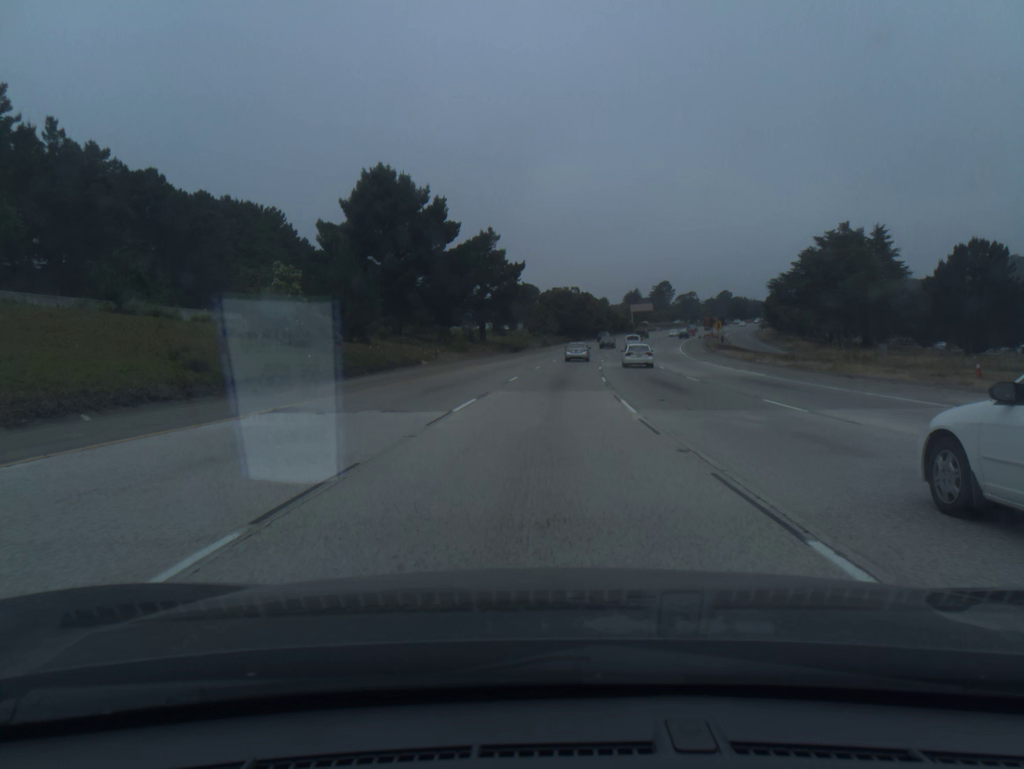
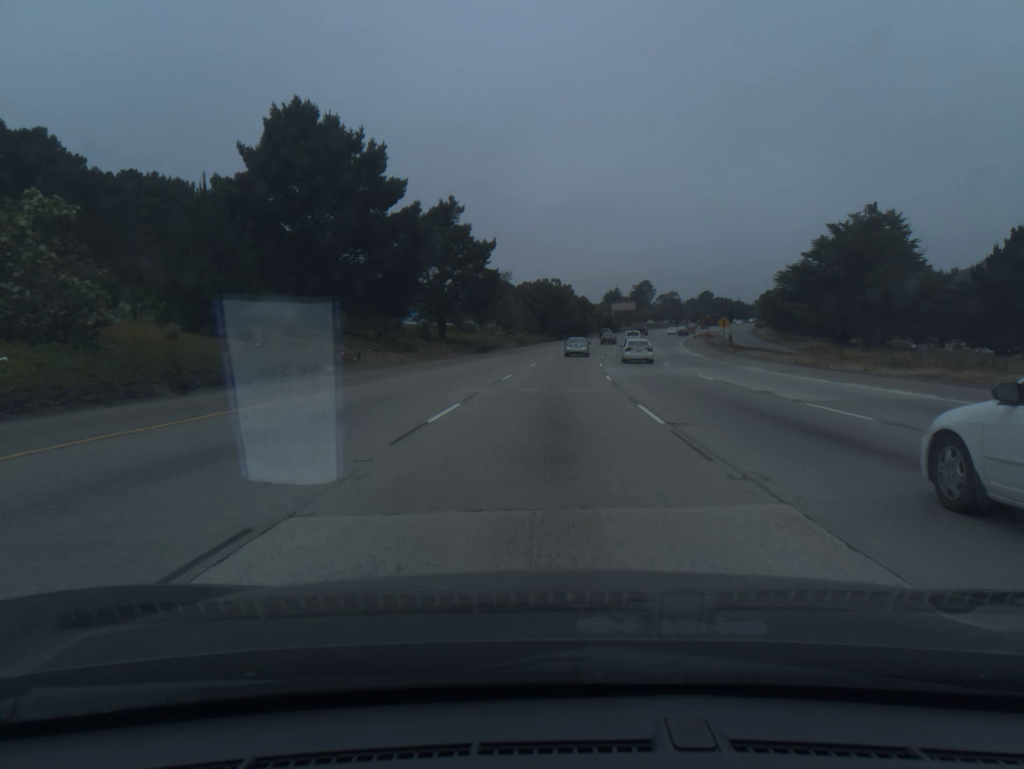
(+0.2, +18.0) m; +2°
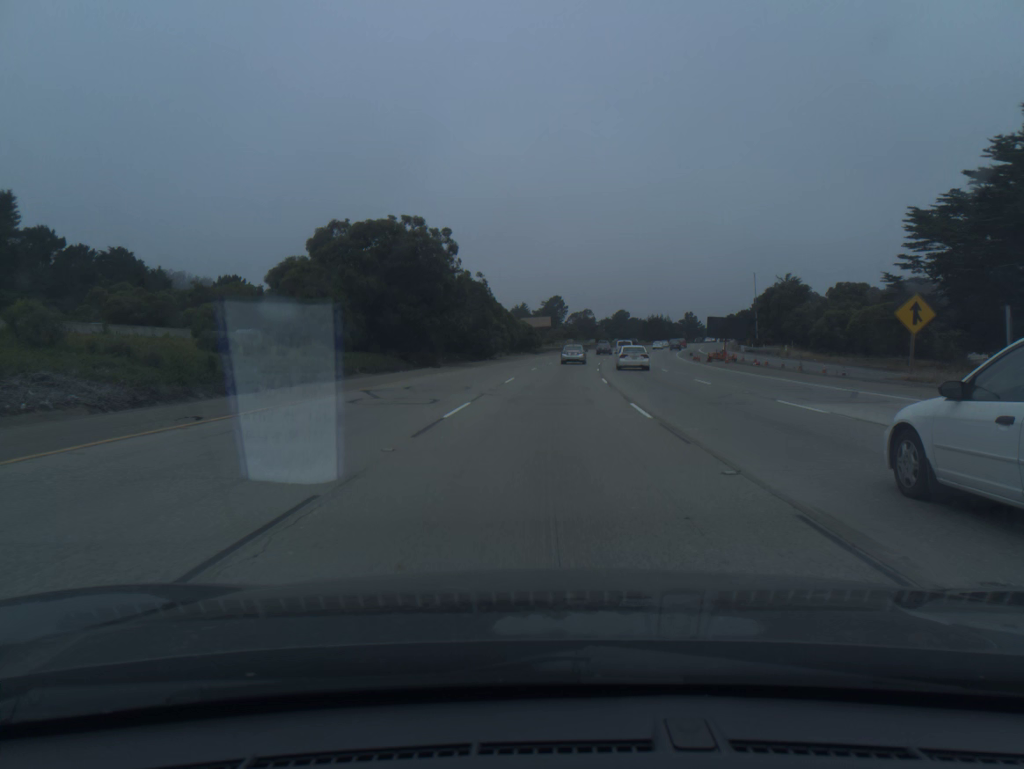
(+4.4, +71.1) m; +7°
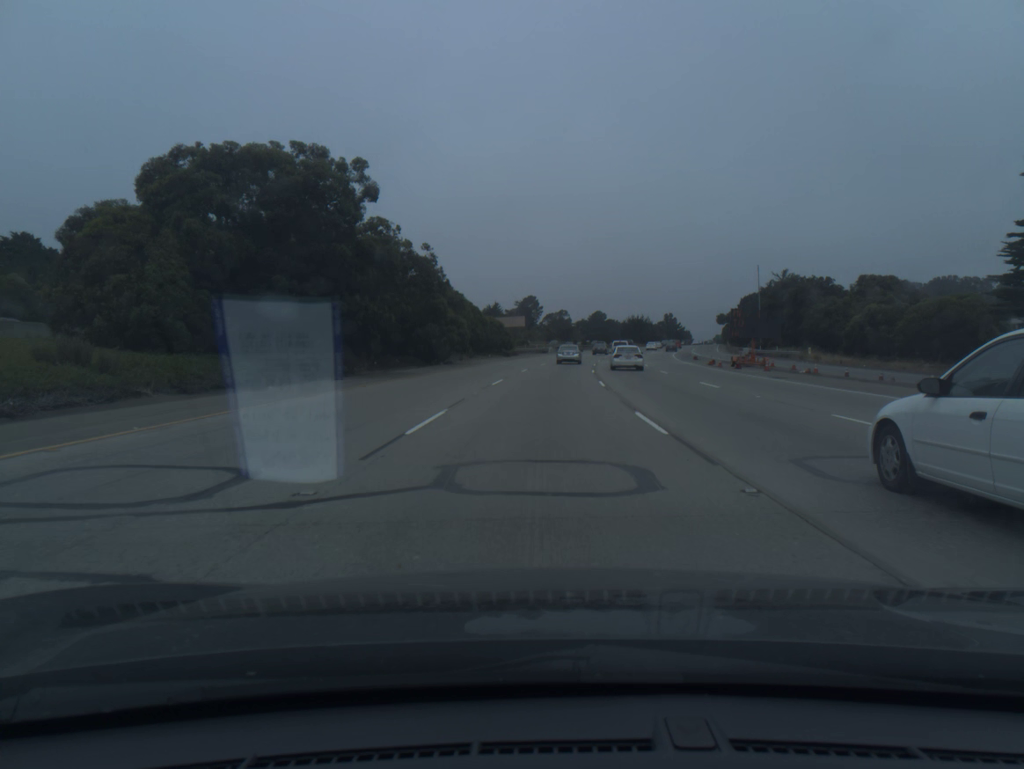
(+0.3, +17.5) m; +2°
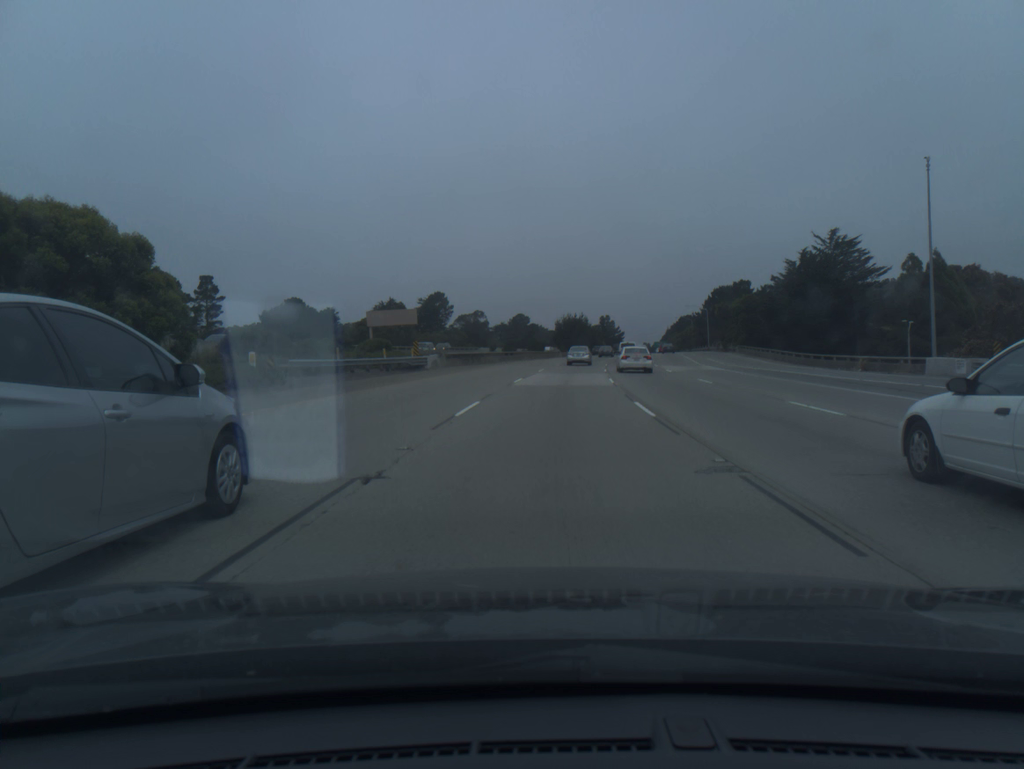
(+3.5, +69.3) m; +6°
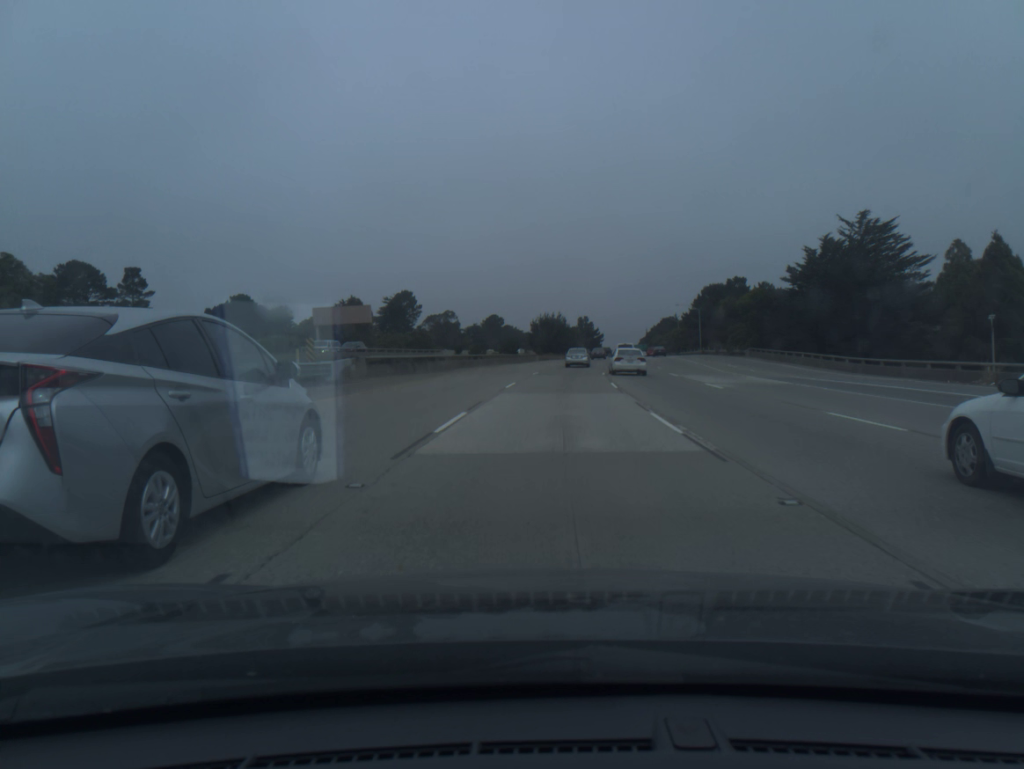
(+0.3, +17.3) m; +2°
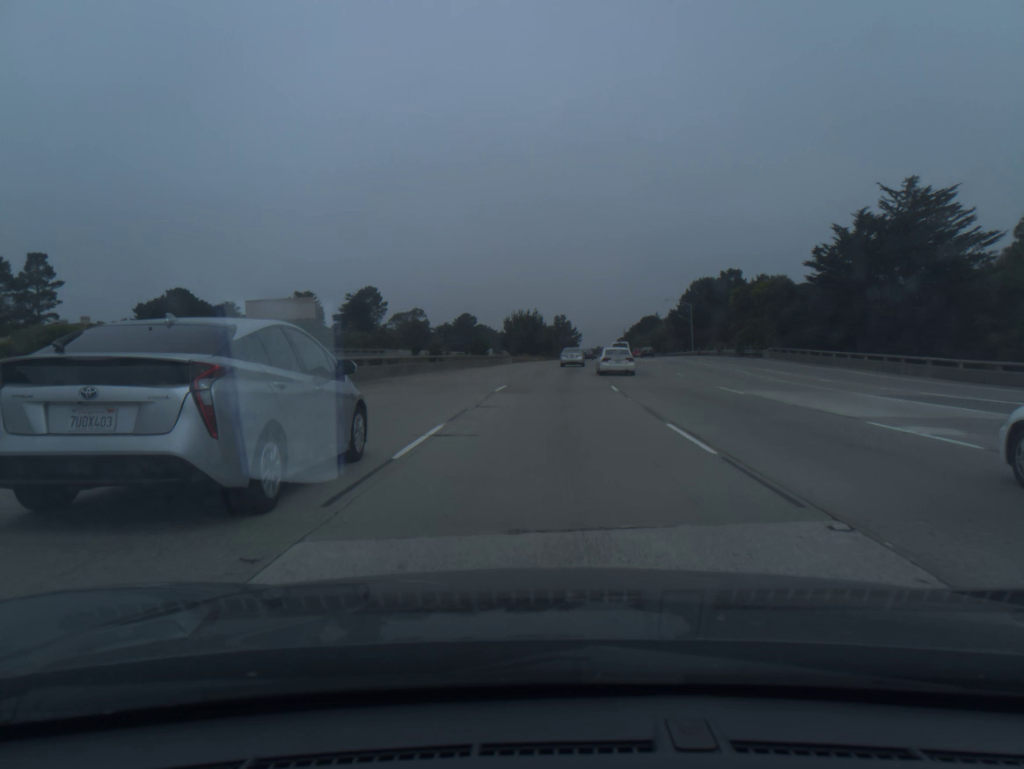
(+0.3, +17.3) m; +2°
